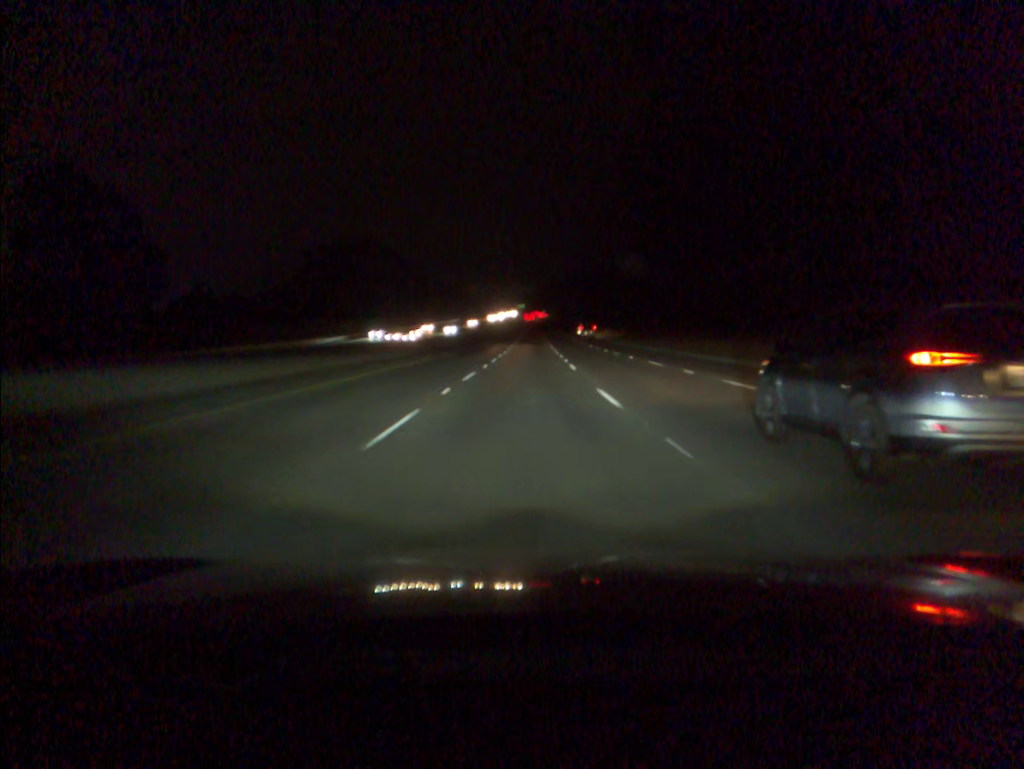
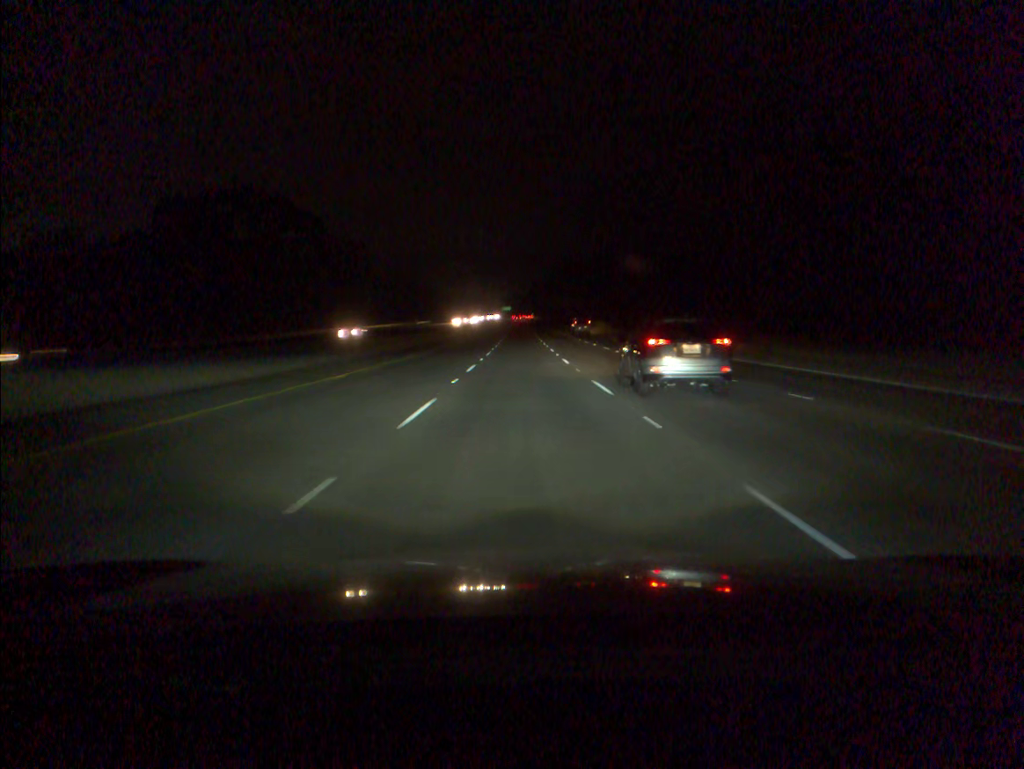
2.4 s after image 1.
(+0.7, +70.2) m; +1°
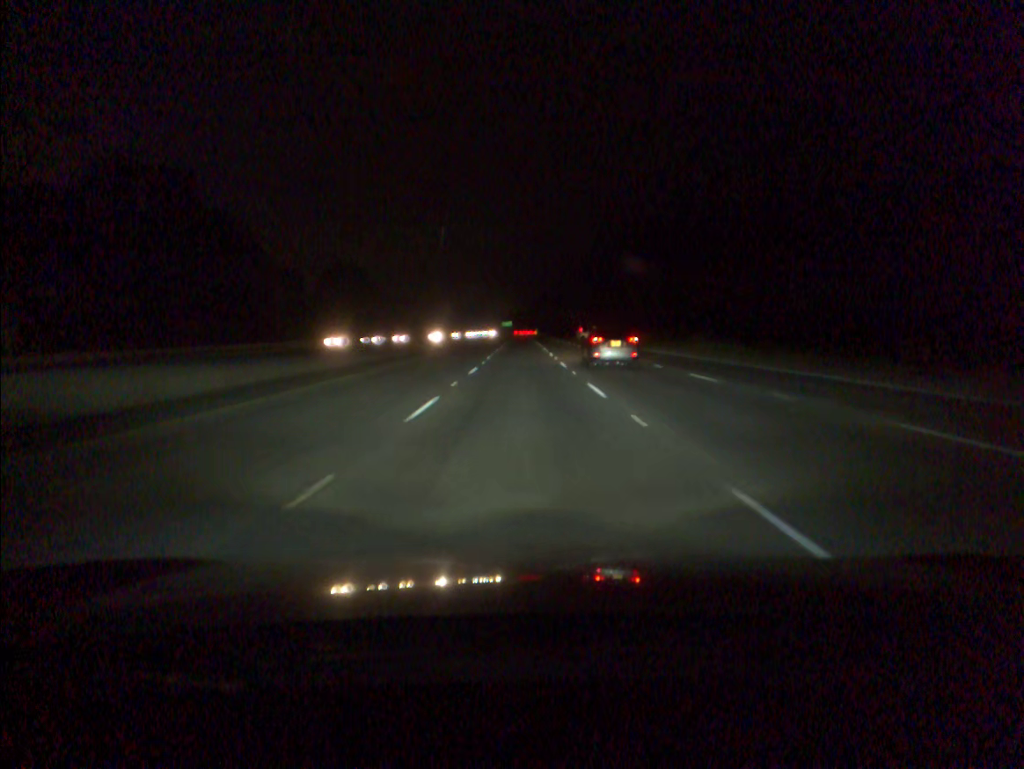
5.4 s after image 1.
(-0.1, +87.1) m; 0°
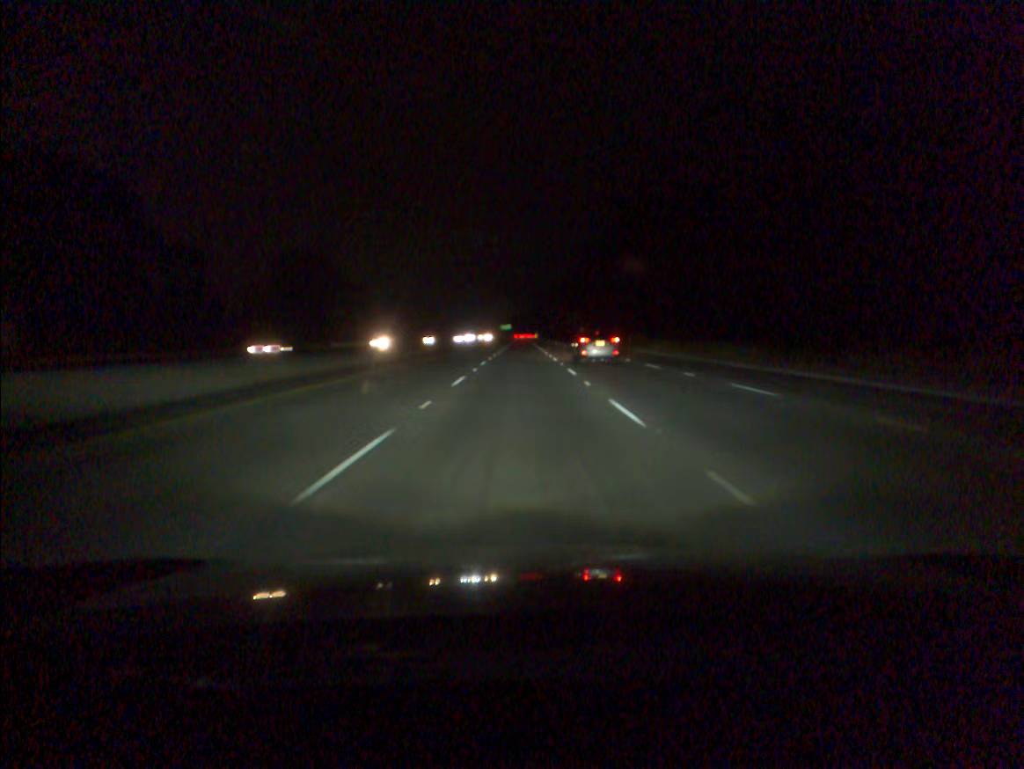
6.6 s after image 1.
(0.0, +34.7) m; 0°
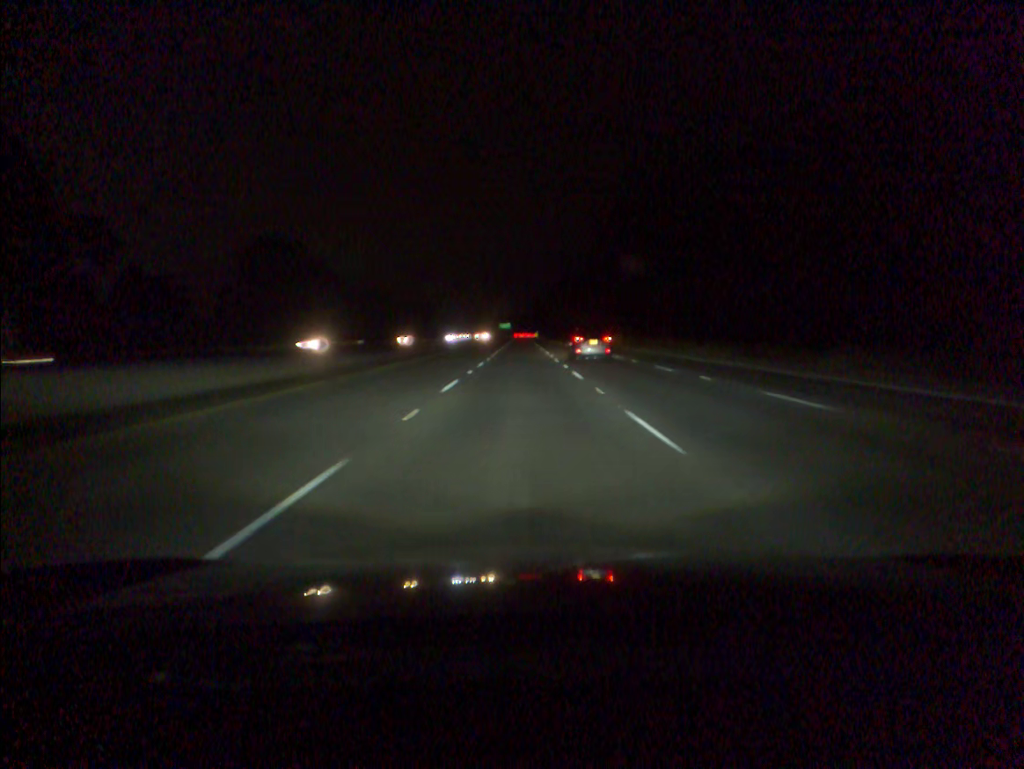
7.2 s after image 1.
(0.0, +17.3) m; 0°
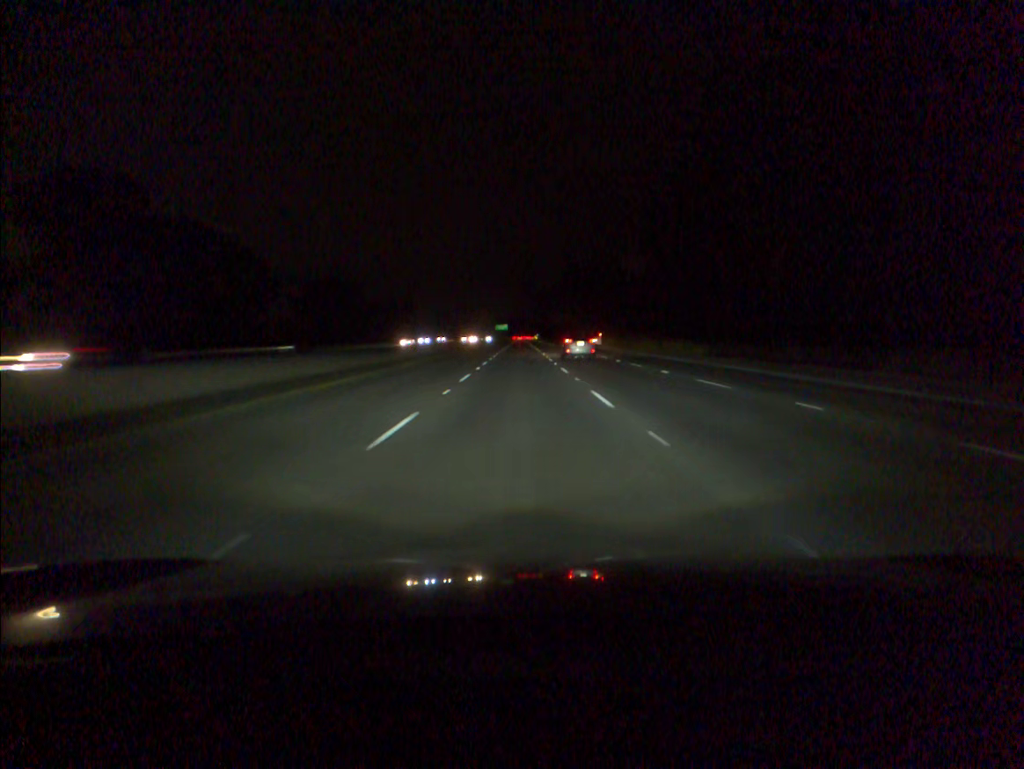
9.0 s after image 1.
(+0.1, +52.1) m; 0°
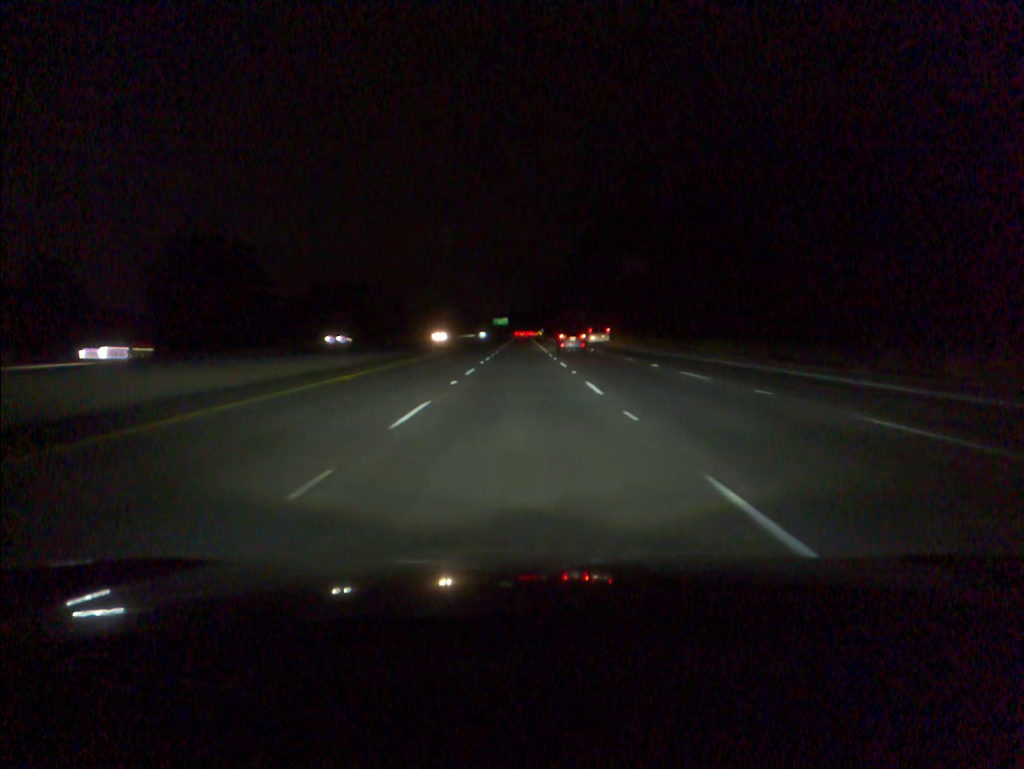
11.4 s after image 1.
(0.0, +70.2) m; 0°
